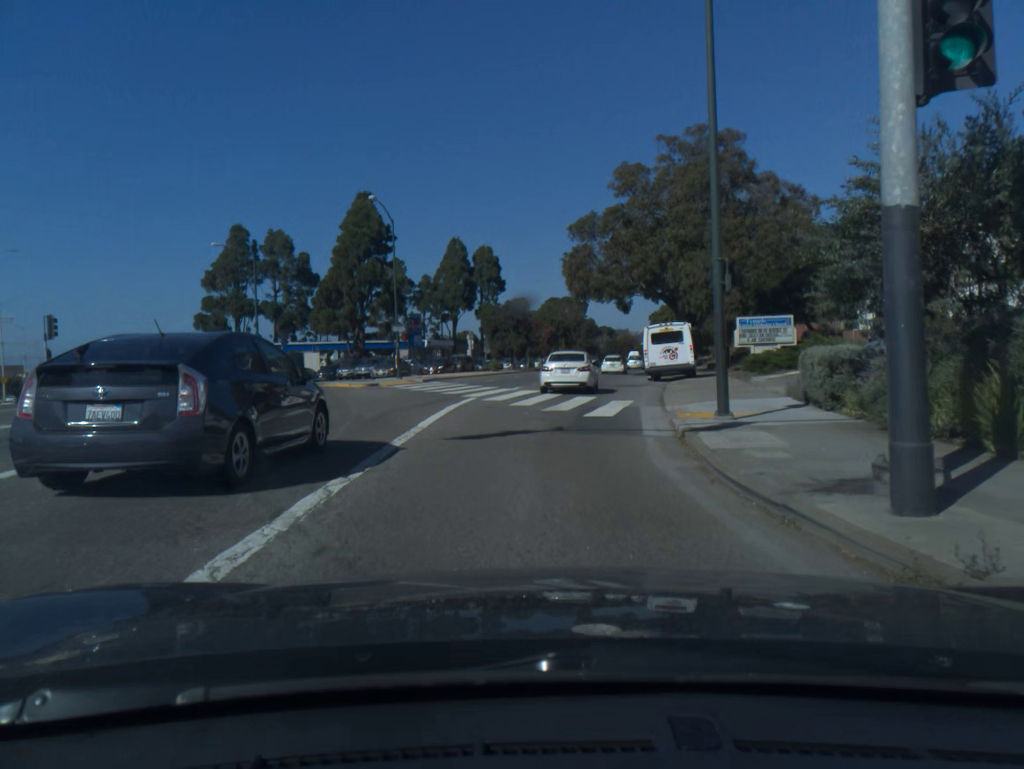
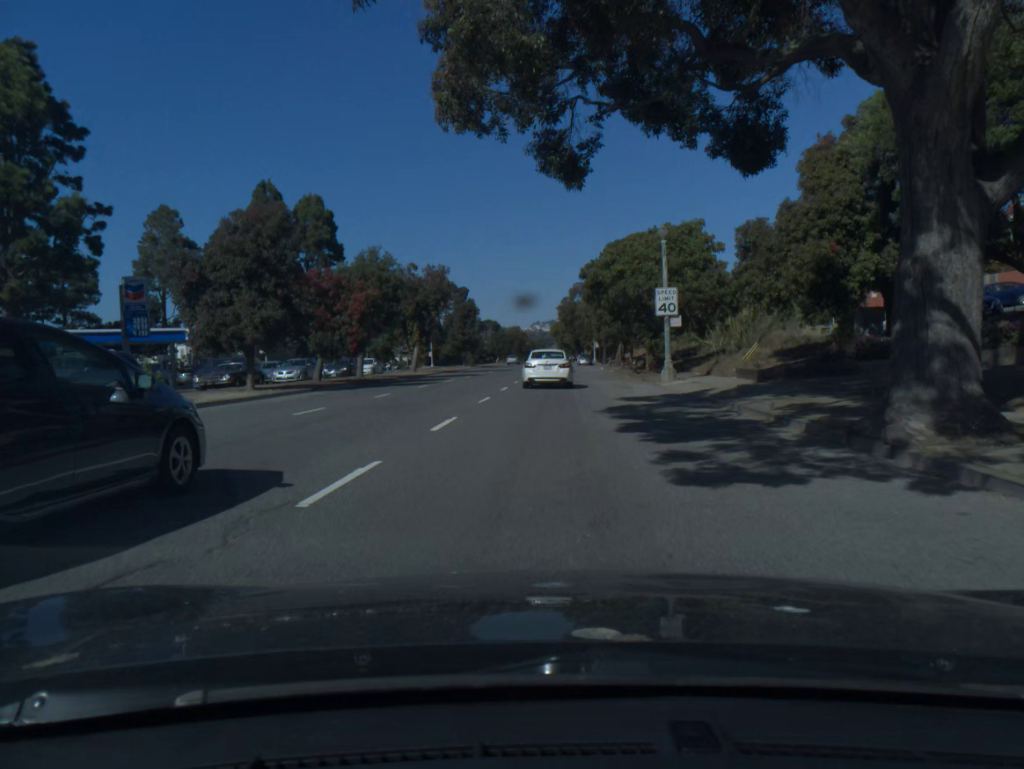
(+3.3, +45.9) m; +8°
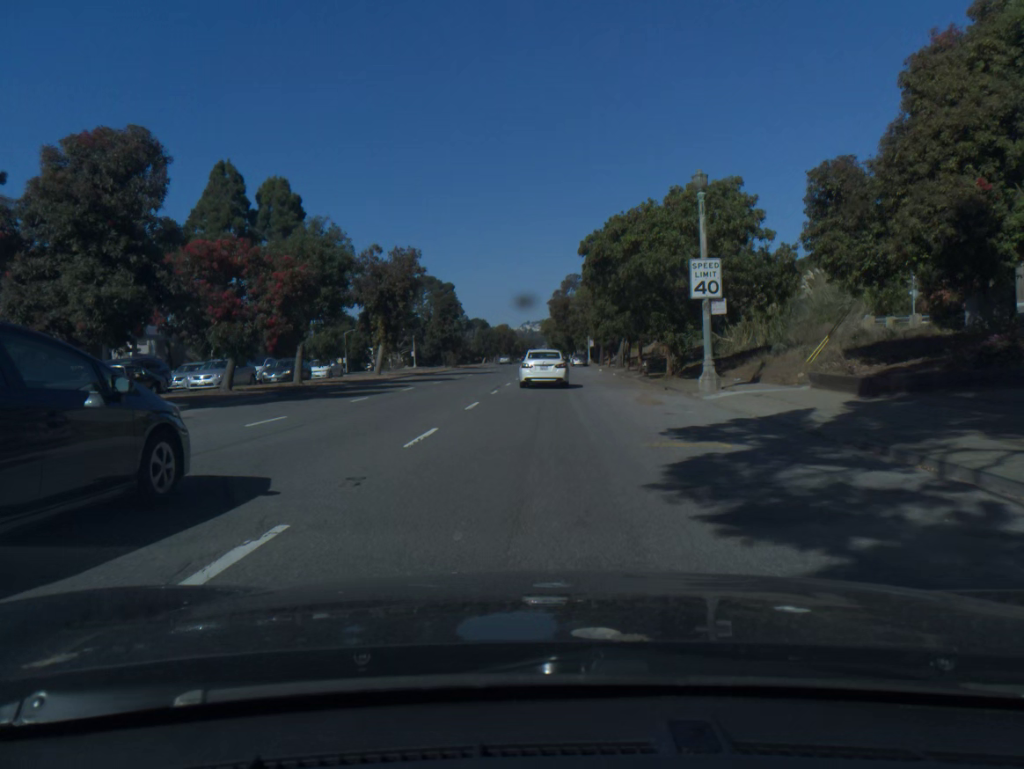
(0.0, +9.7) m; +1°
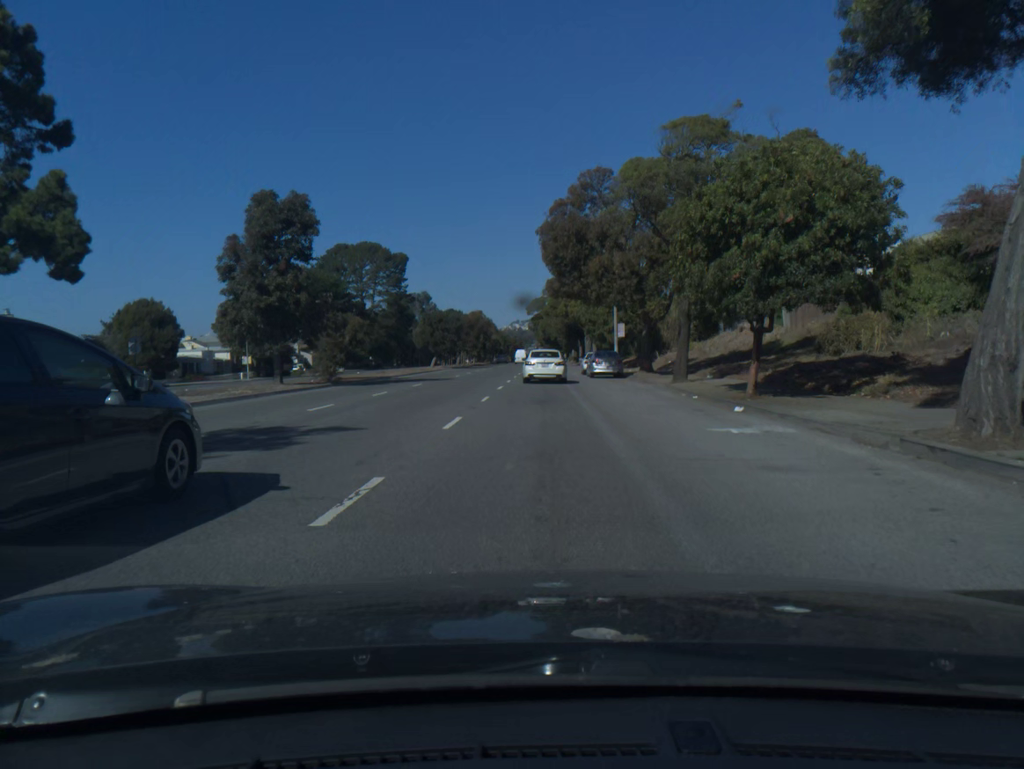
(+0.4, +48.7) m; +1°
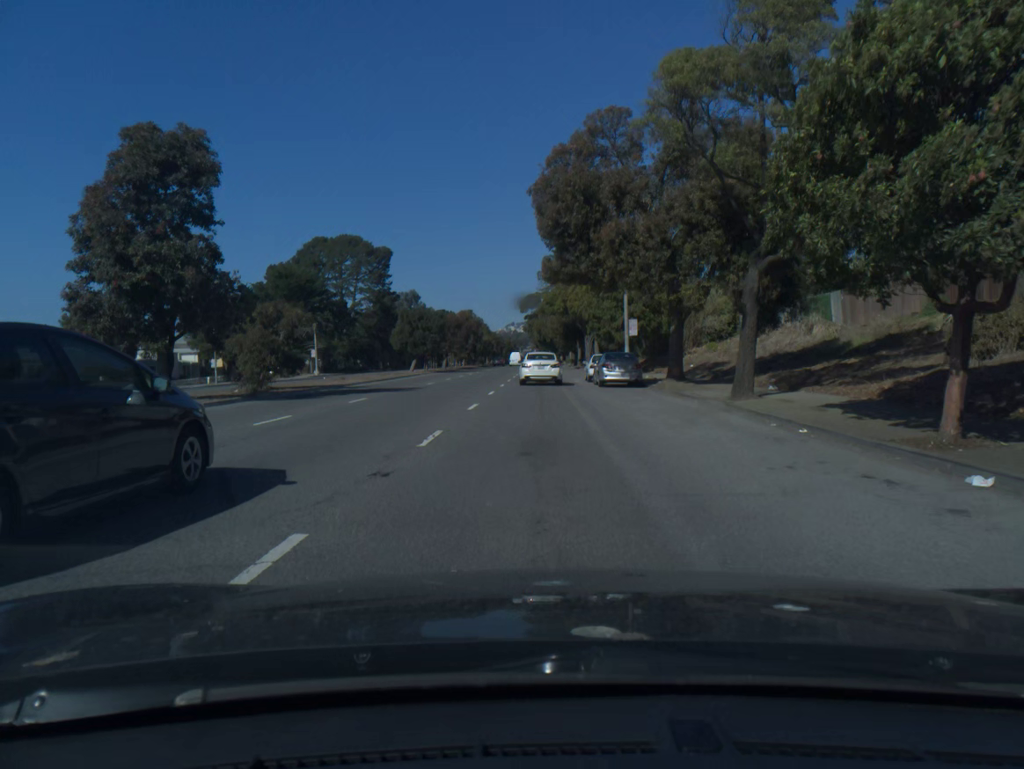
(0.0, +9.7) m; 0°
